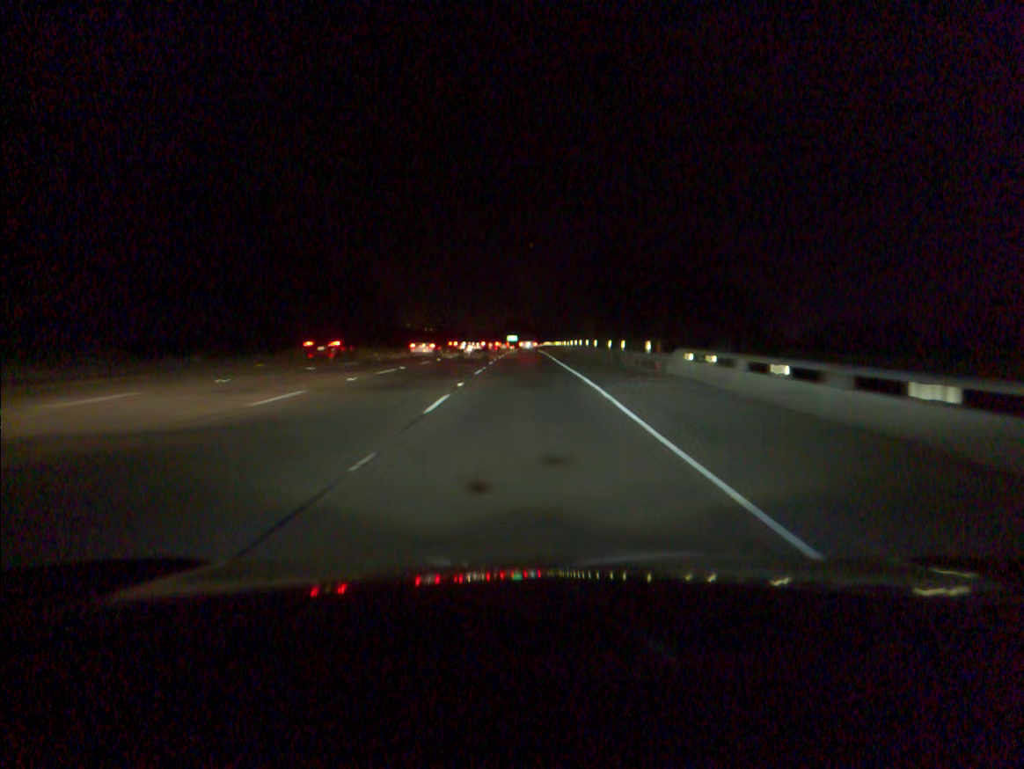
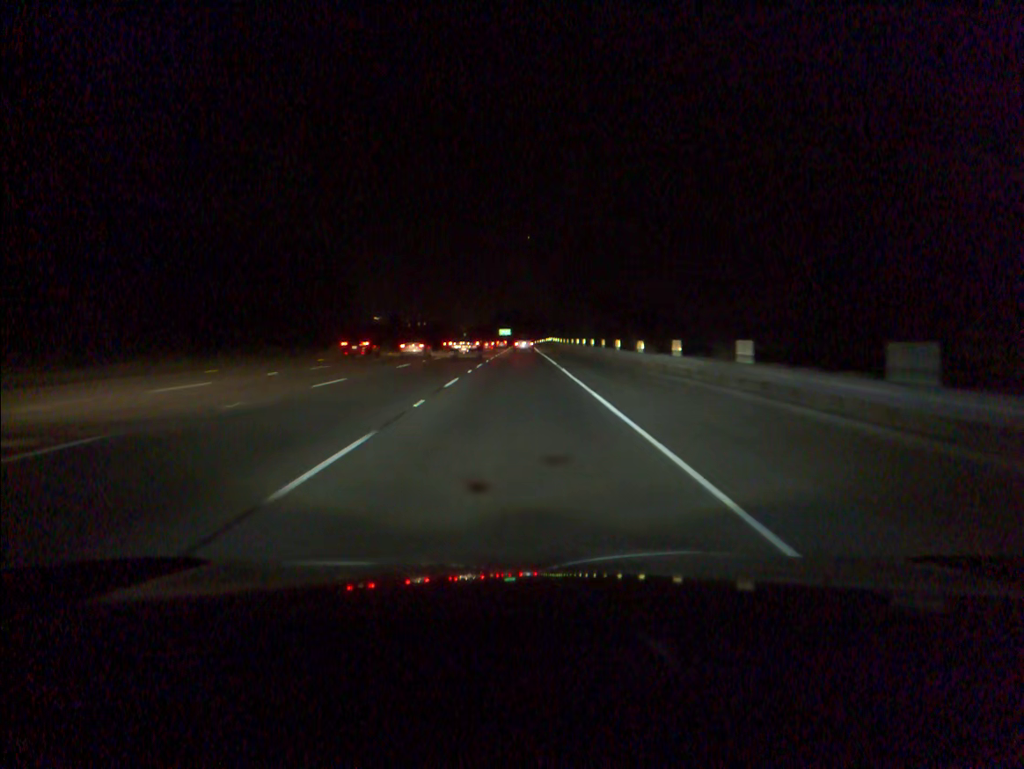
(+0.4, +63.4) m; 0°
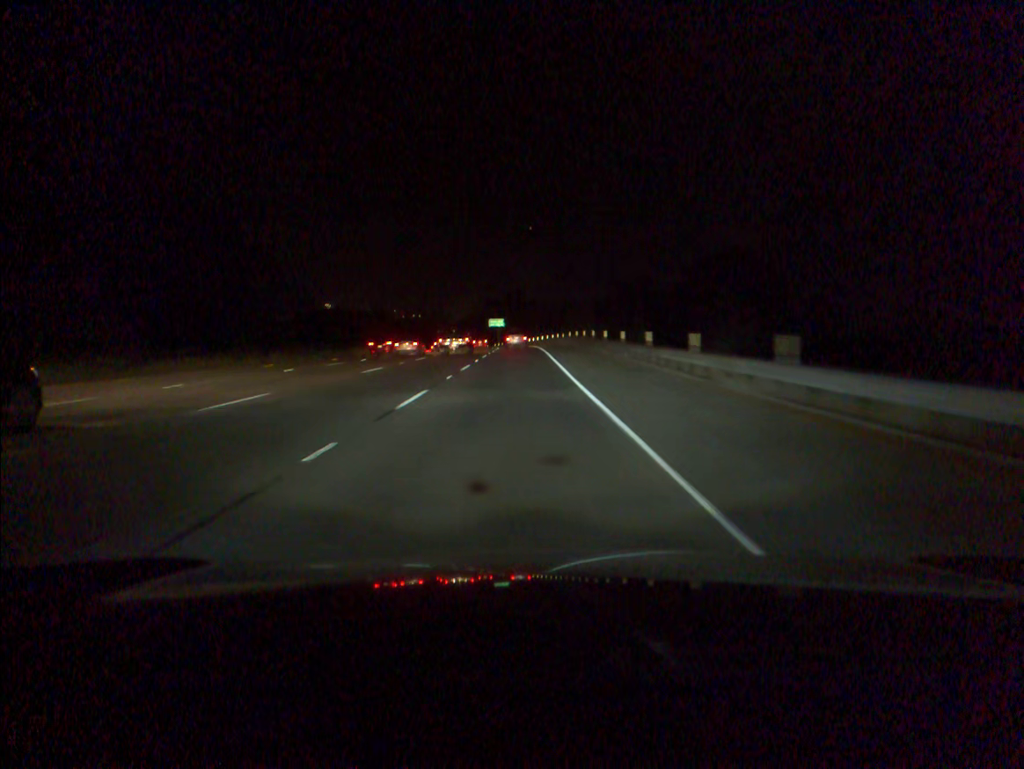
(-0.2, +79.6) m; 0°
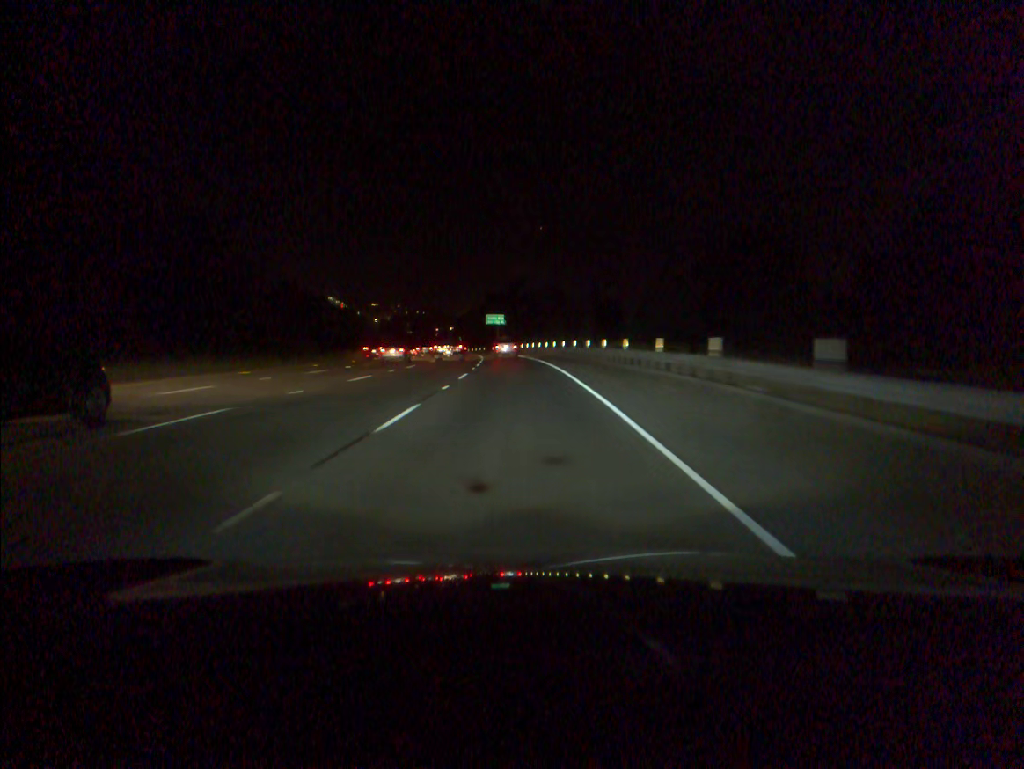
(-0.2, +47.1) m; 0°
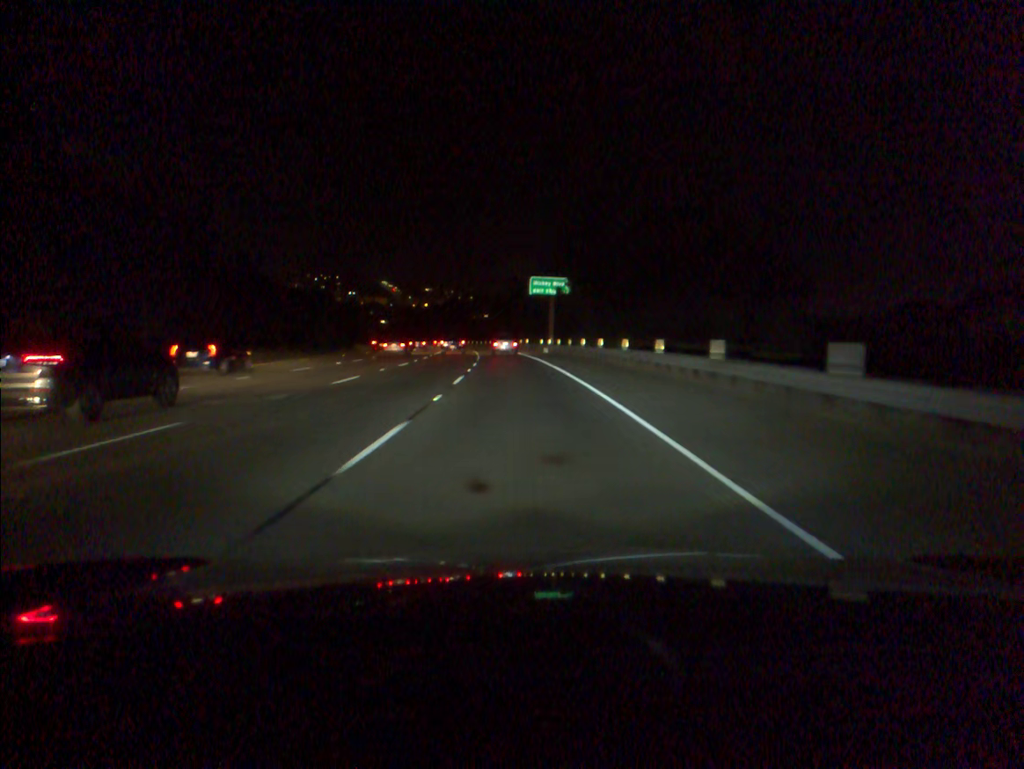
(-2.1, +76.3) m; -4°
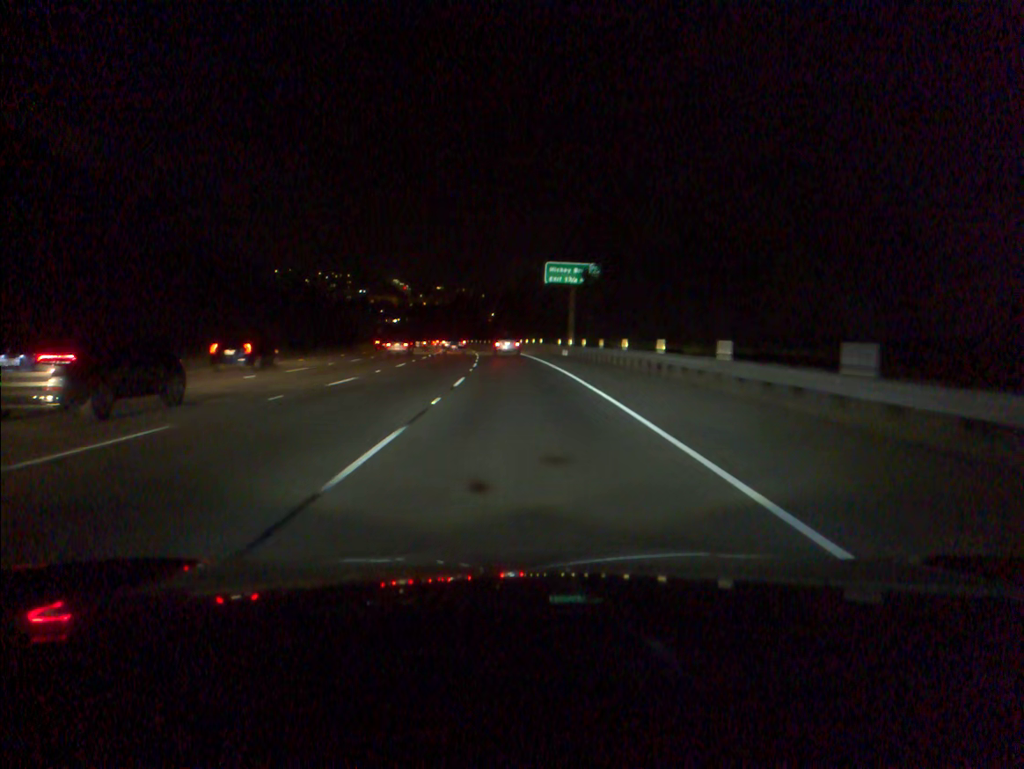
(-0.1, +15.4) m; -1°
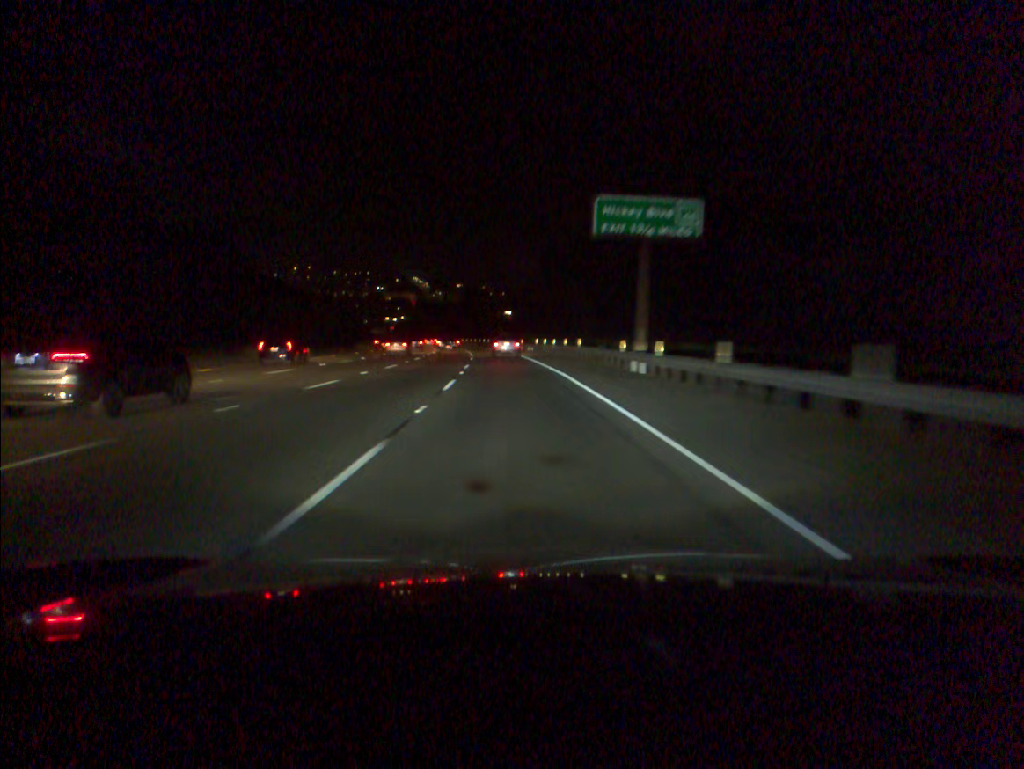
(-0.4, +31.0) m; -1°
